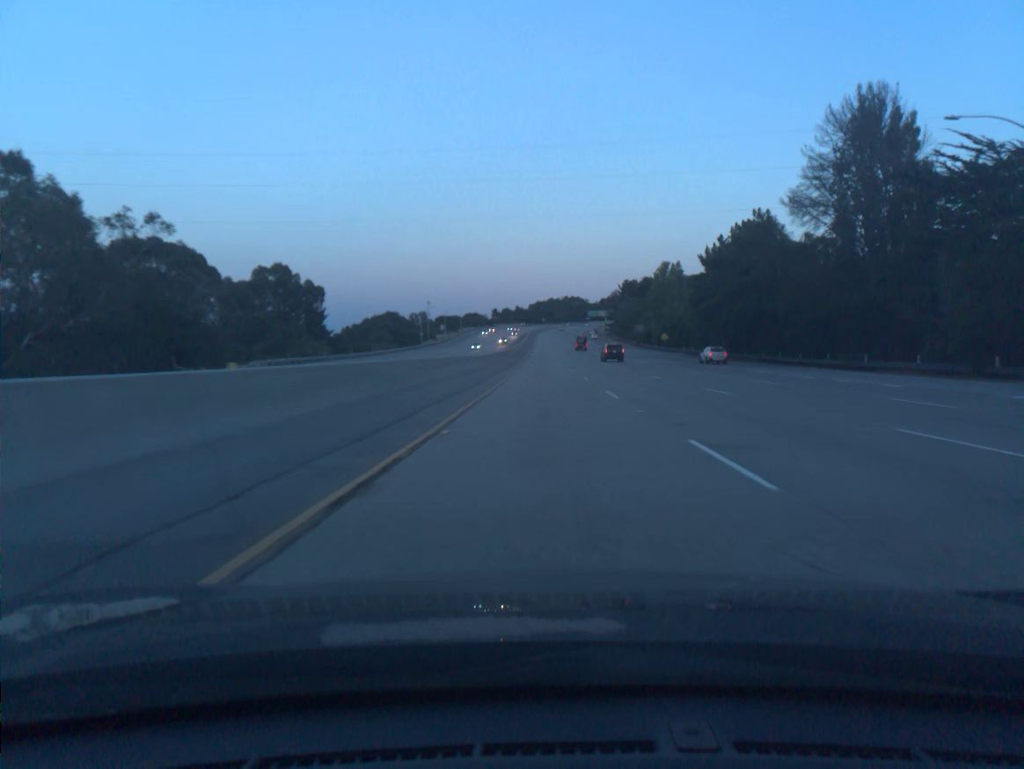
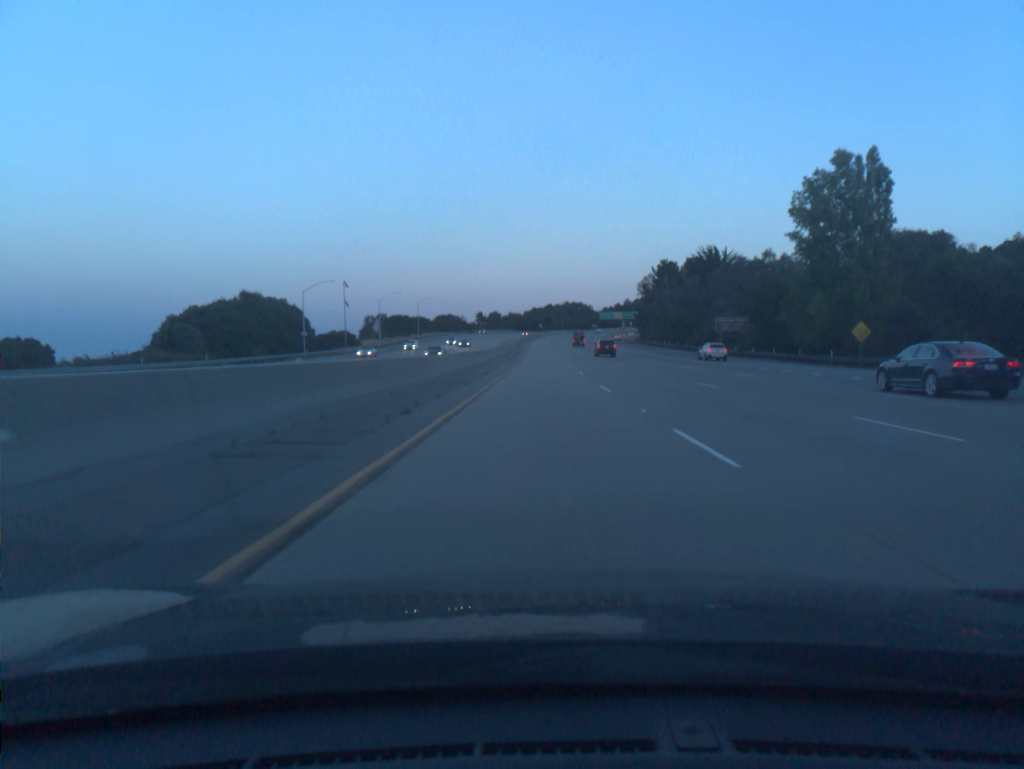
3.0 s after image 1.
(+0.3, +98.1) m; 0°
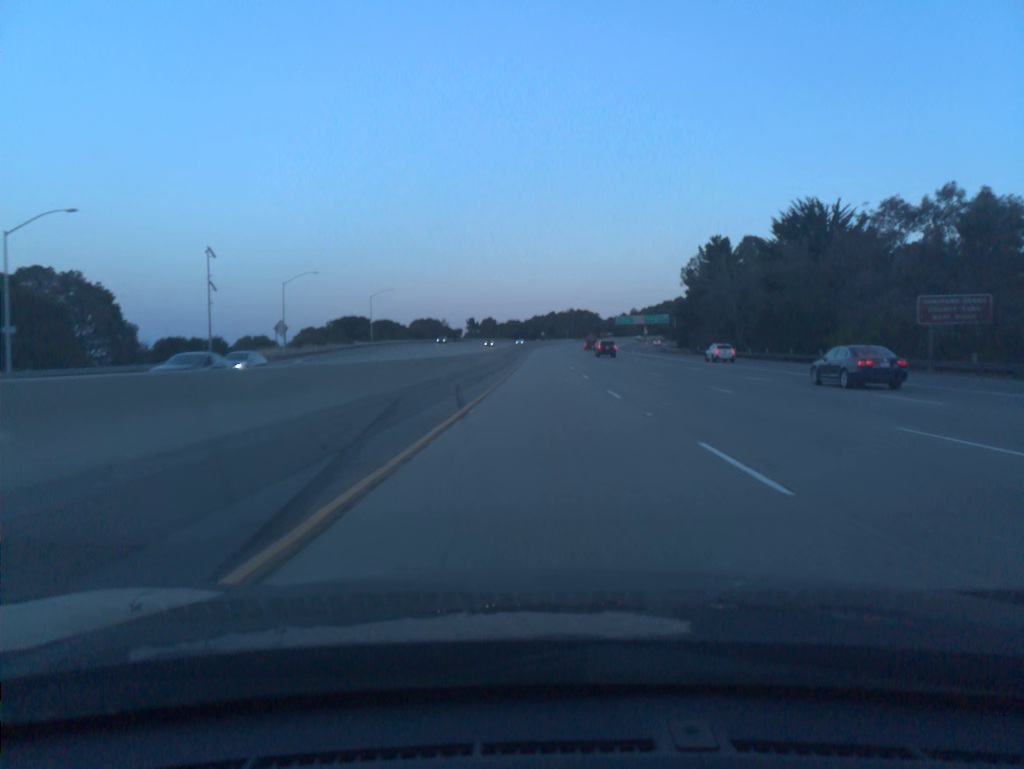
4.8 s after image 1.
(-0.1, +58.5) m; 0°
